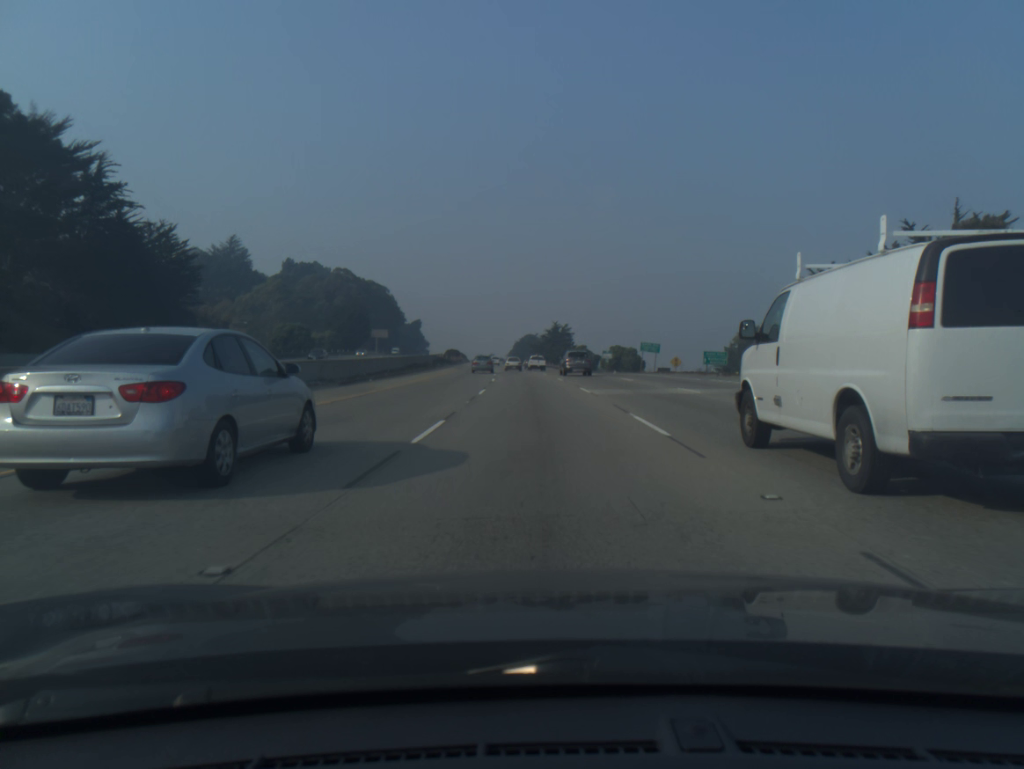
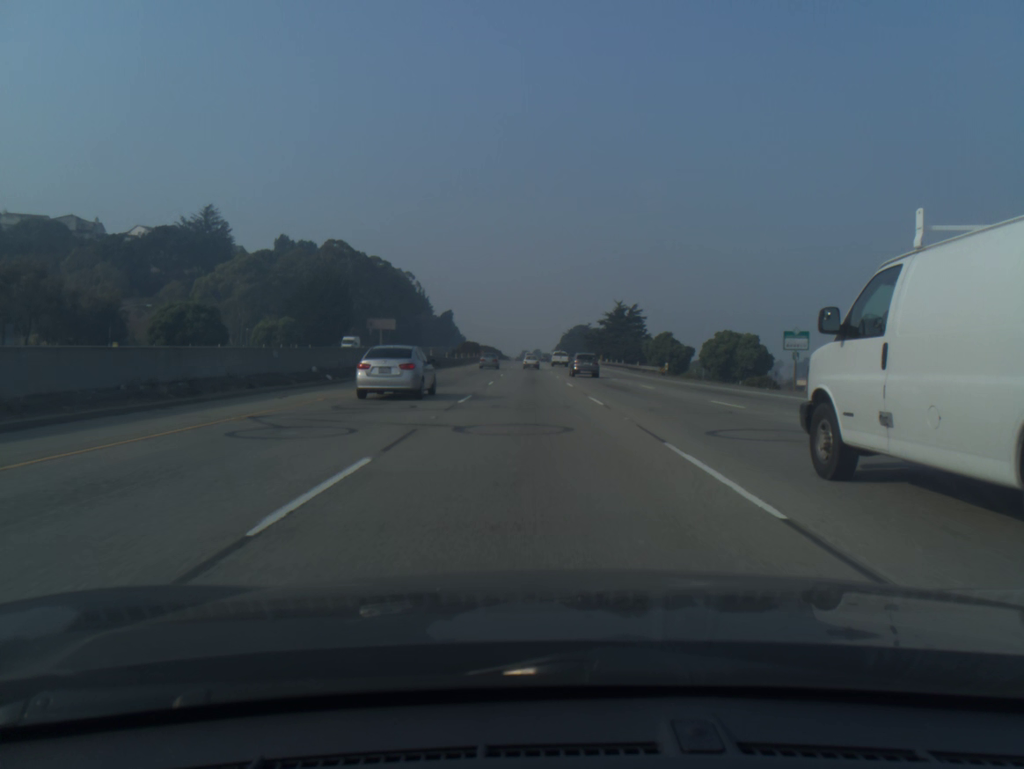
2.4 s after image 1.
(-1.9, +64.1) m; -3°
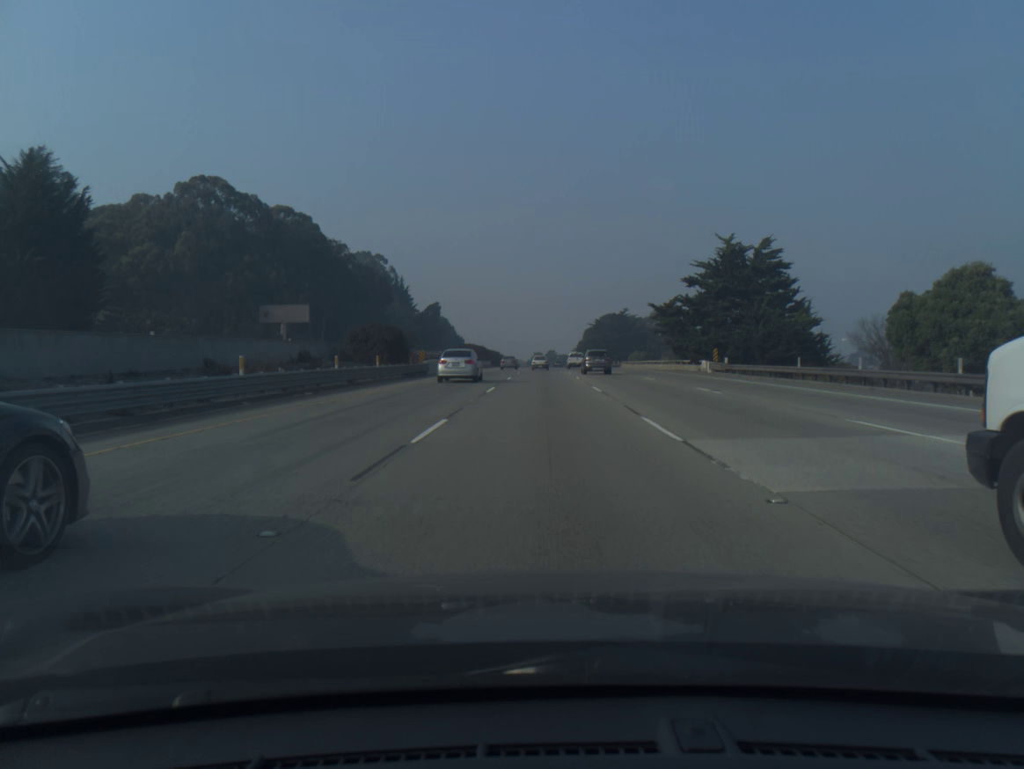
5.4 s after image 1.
(-1.5, +82.3) m; -1°
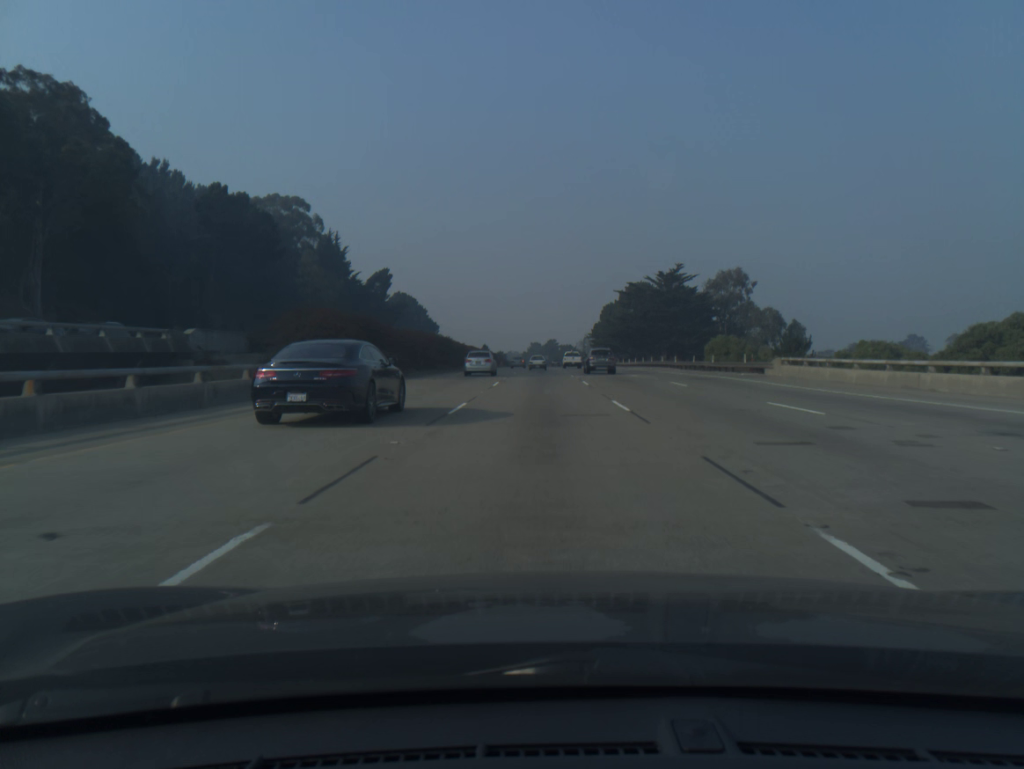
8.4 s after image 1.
(+0.3, +82.8) m; 0°
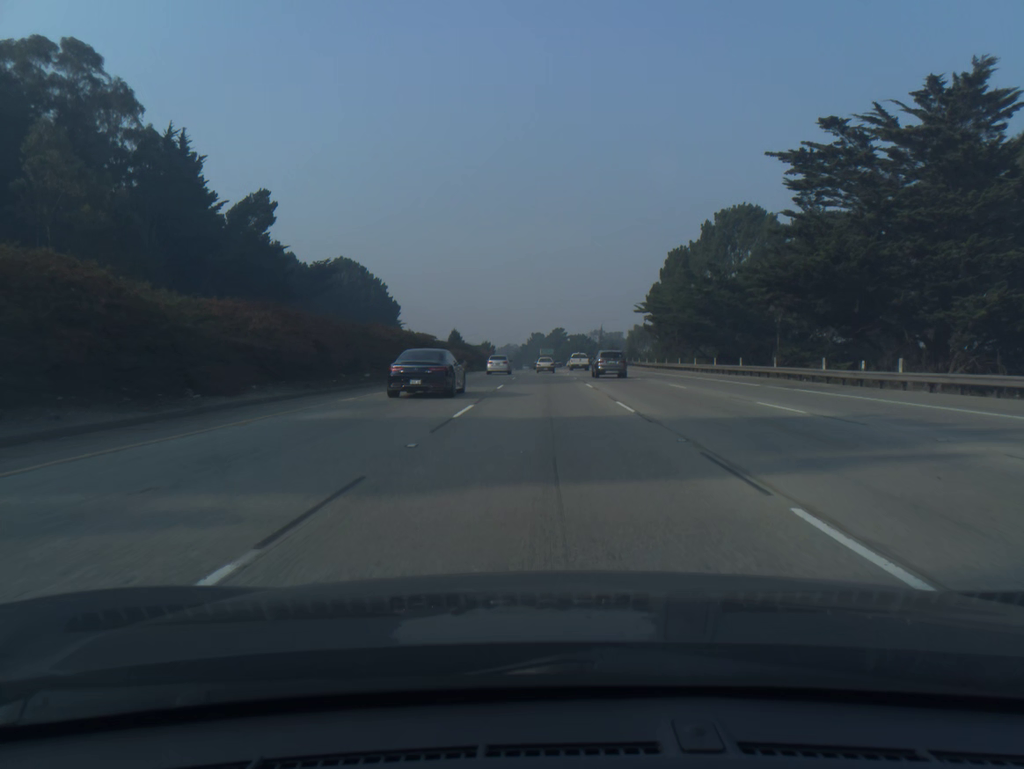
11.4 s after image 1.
(-0.4, +83.4) m; 0°
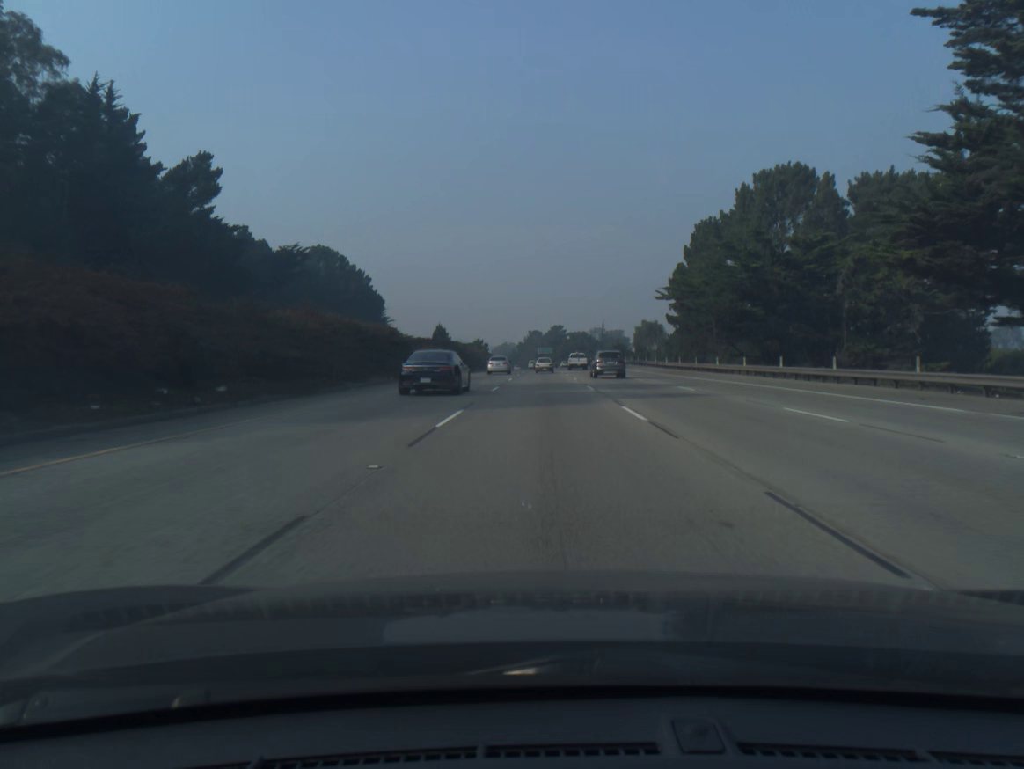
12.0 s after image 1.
(0.0, +16.8) m; 0°
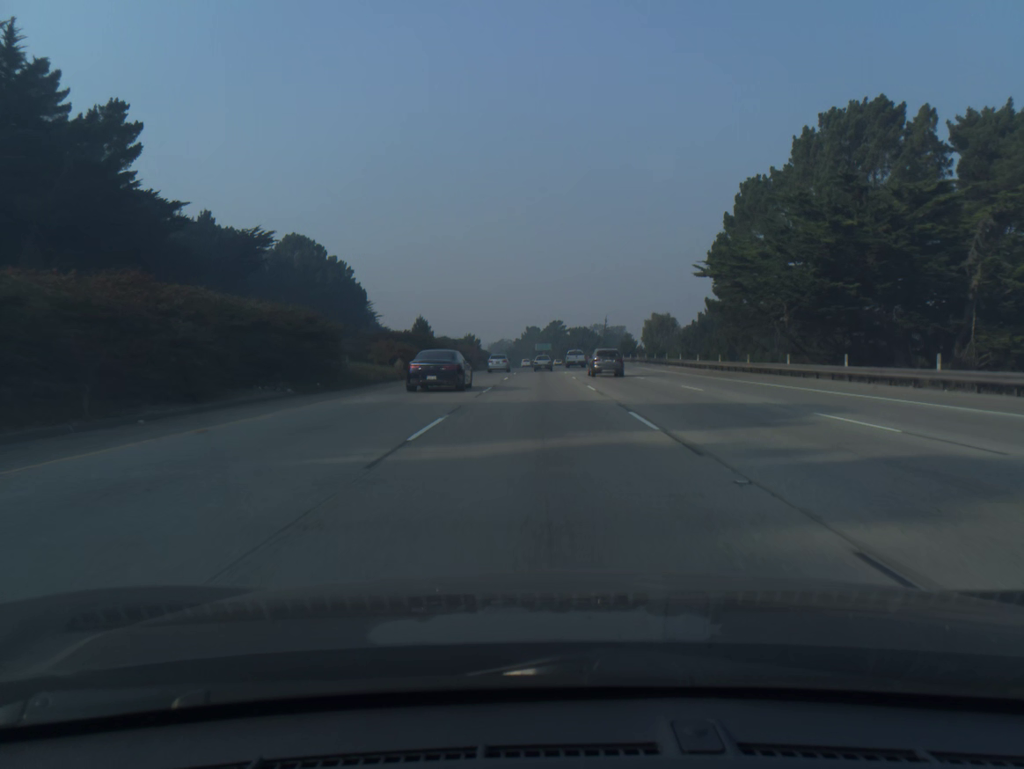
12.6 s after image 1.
(0.0, +16.8) m; 0°
